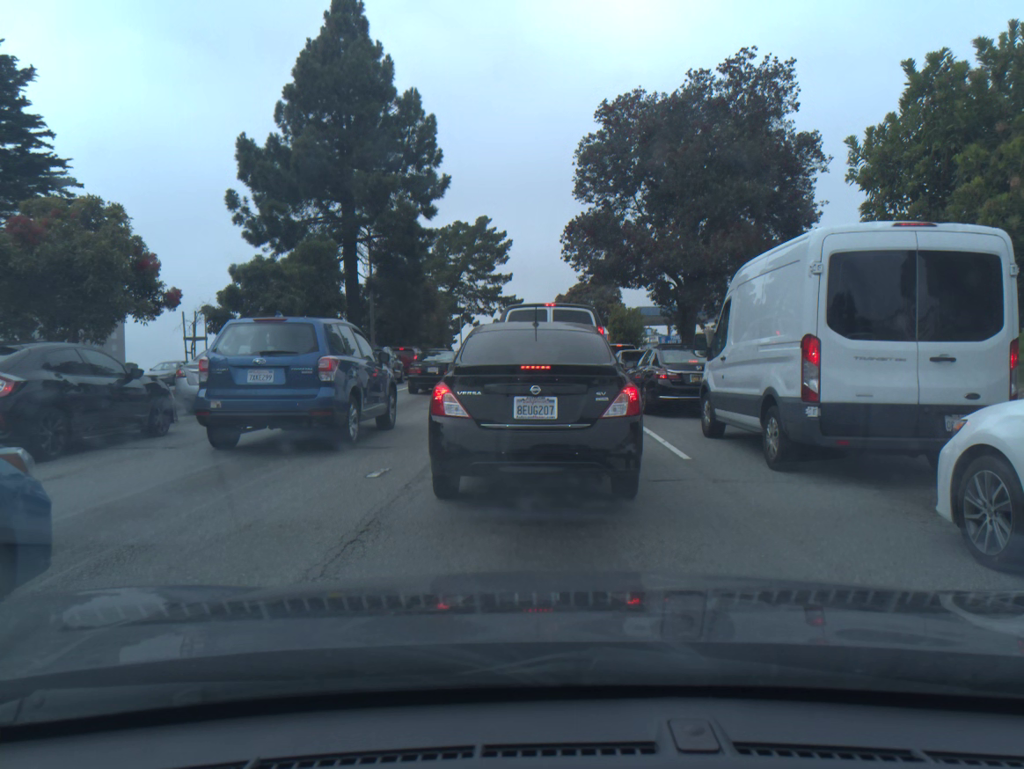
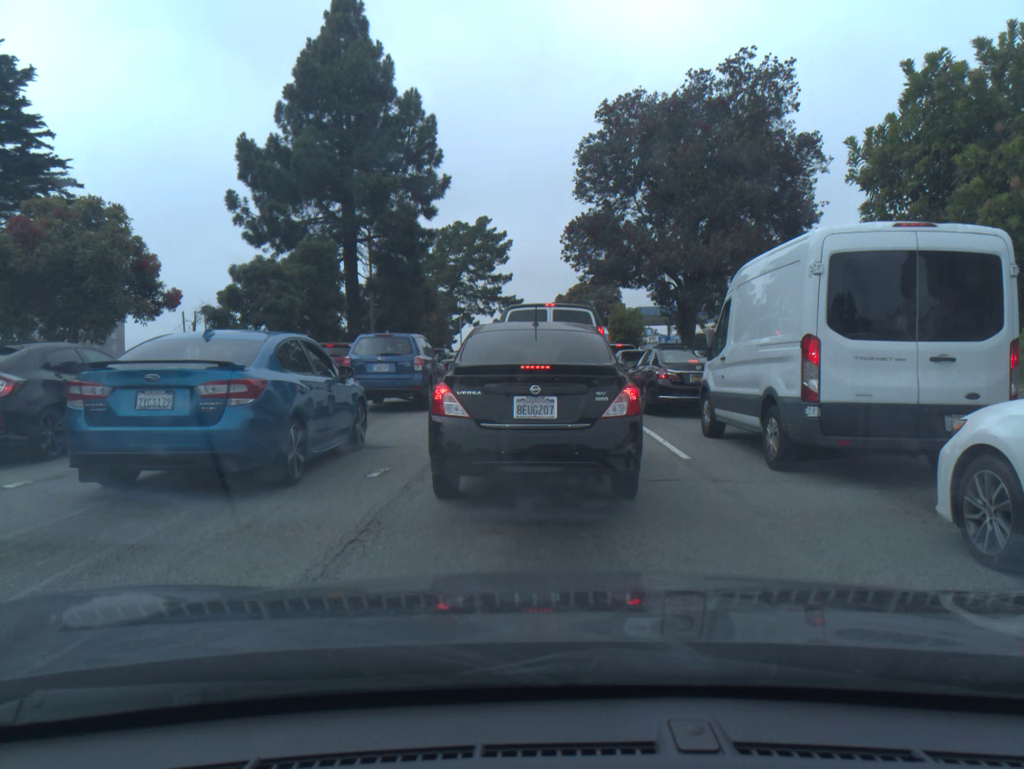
(0.0, 0.0) m; 0°
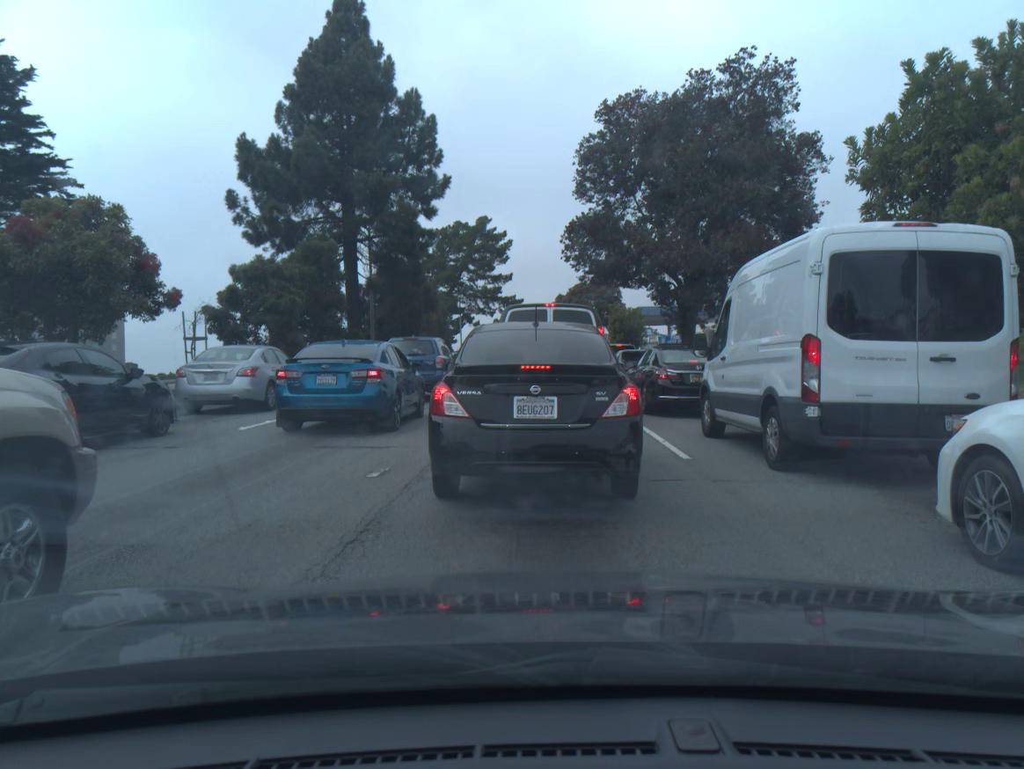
(0.0, 0.0) m; 0°
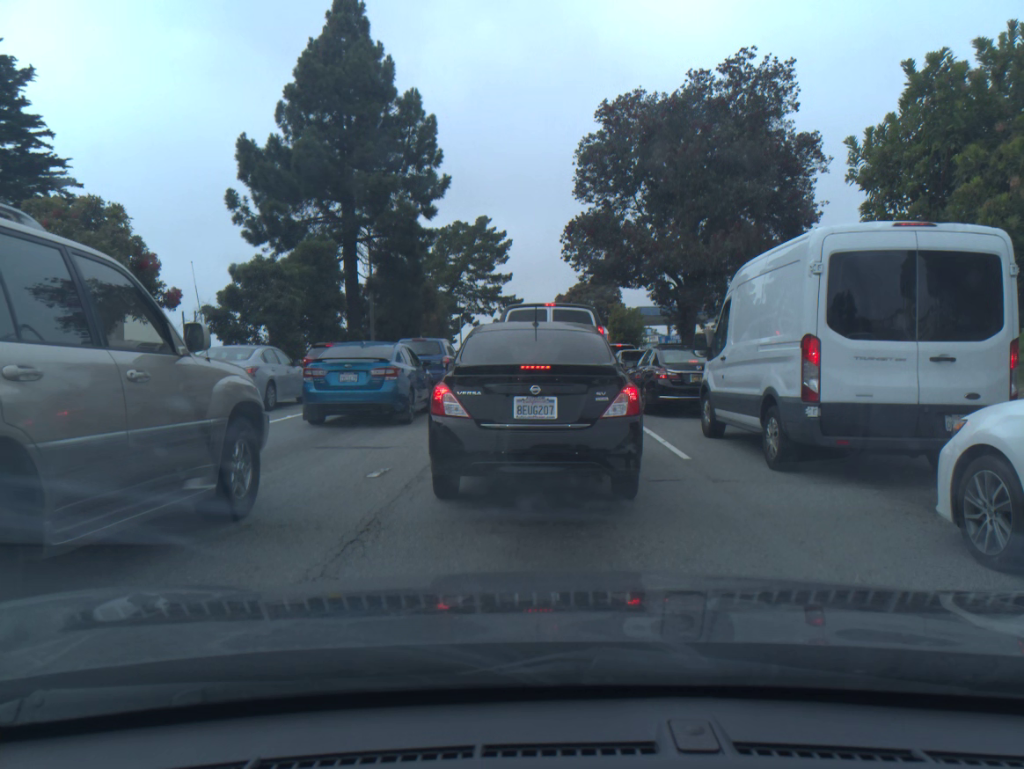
(0.0, 0.0) m; 0°
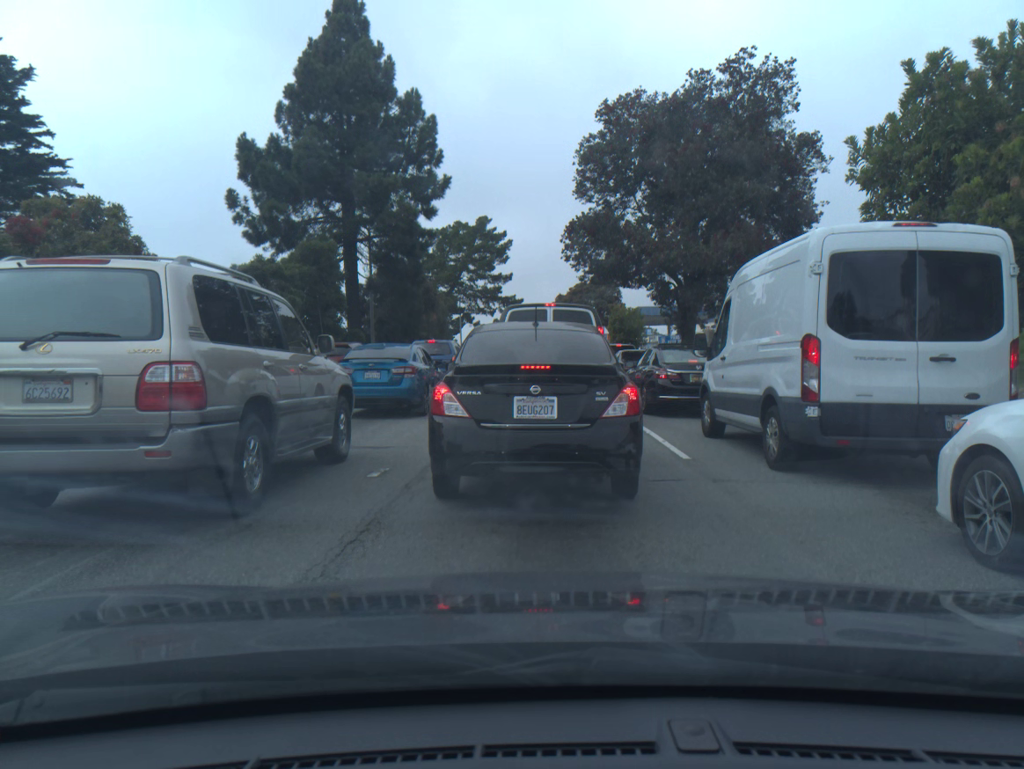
(0.0, -0.1) m; 0°
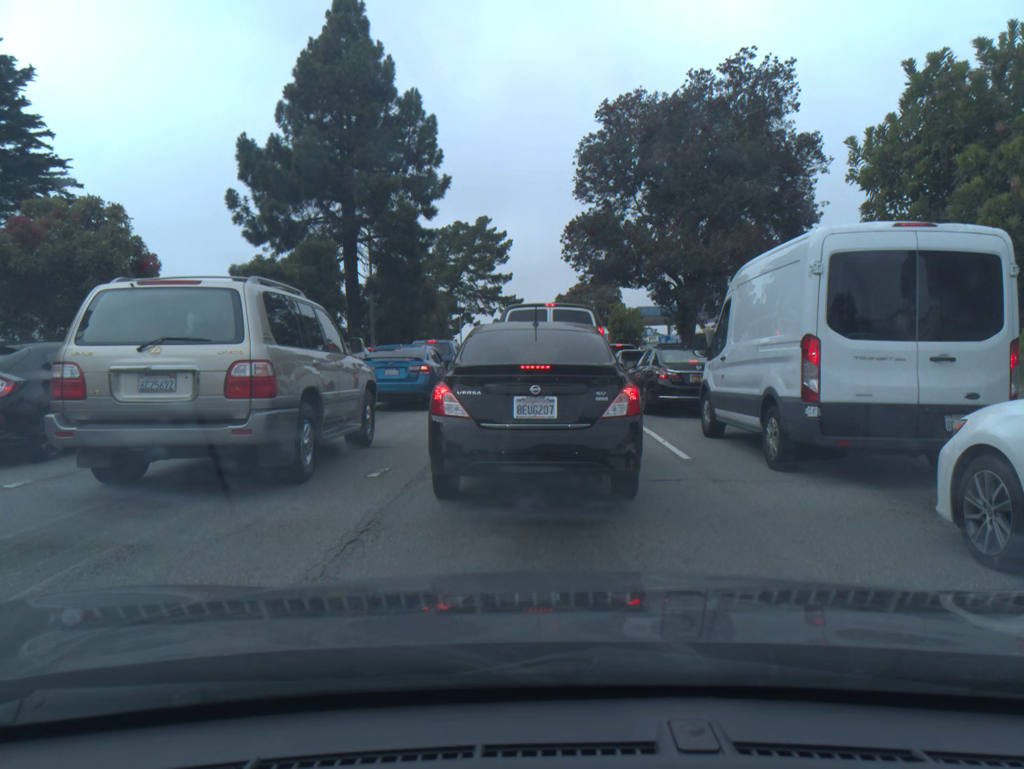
(0.0, -0.1) m; 0°
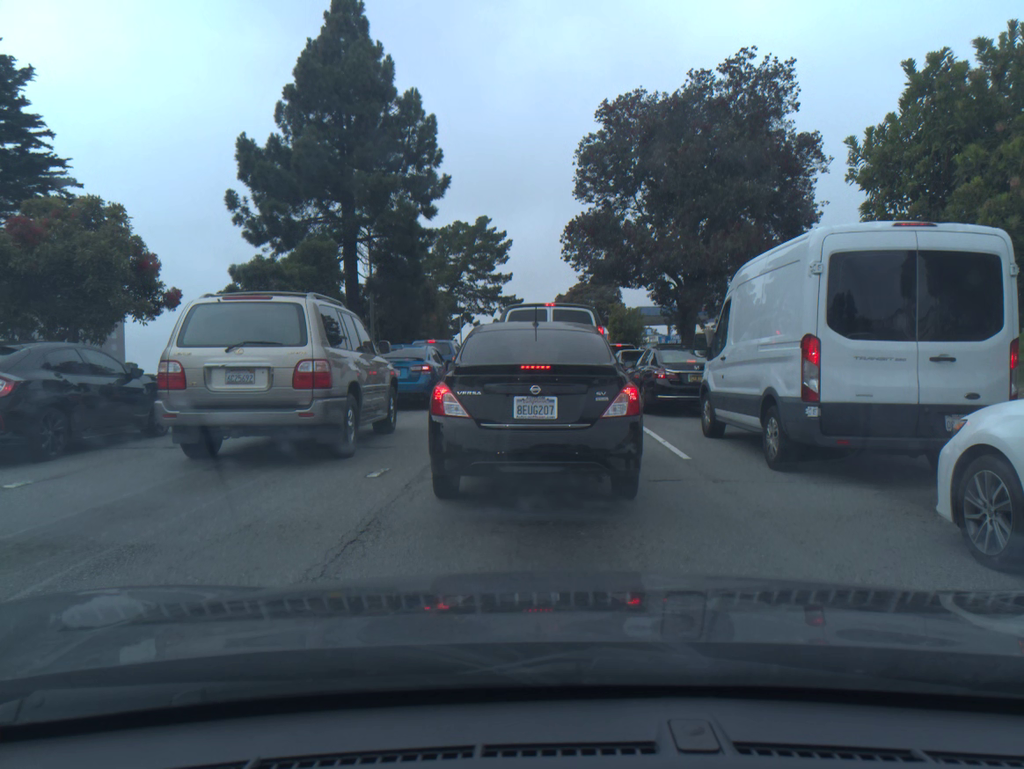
(0.0, 0.0) m; 0°
